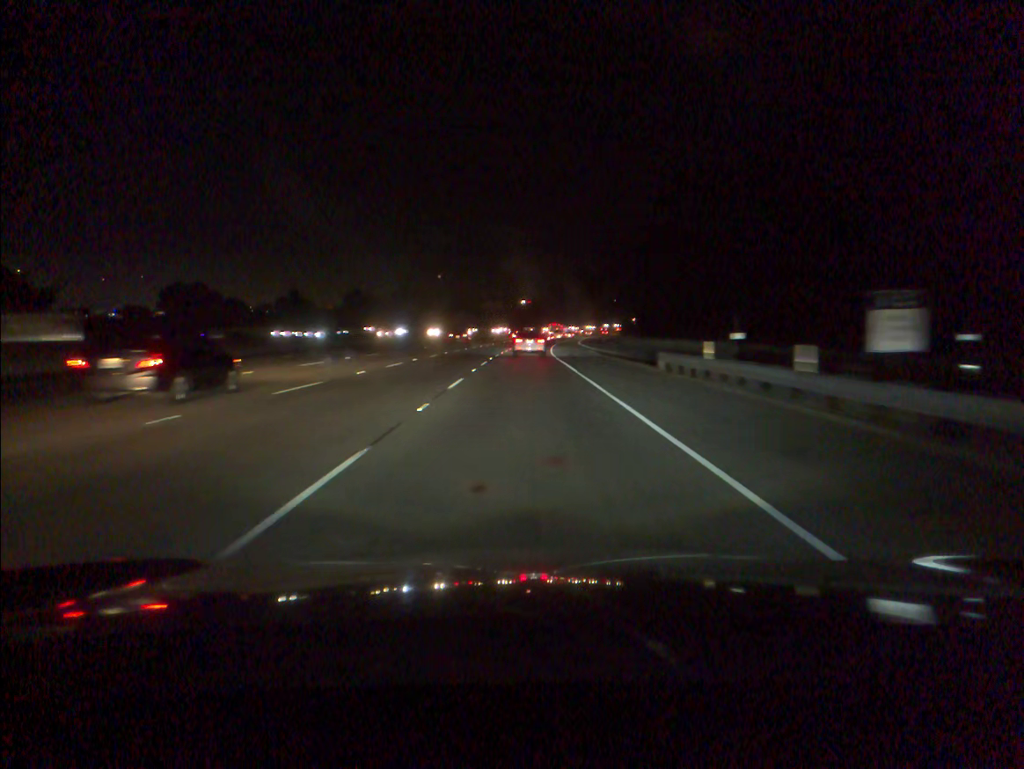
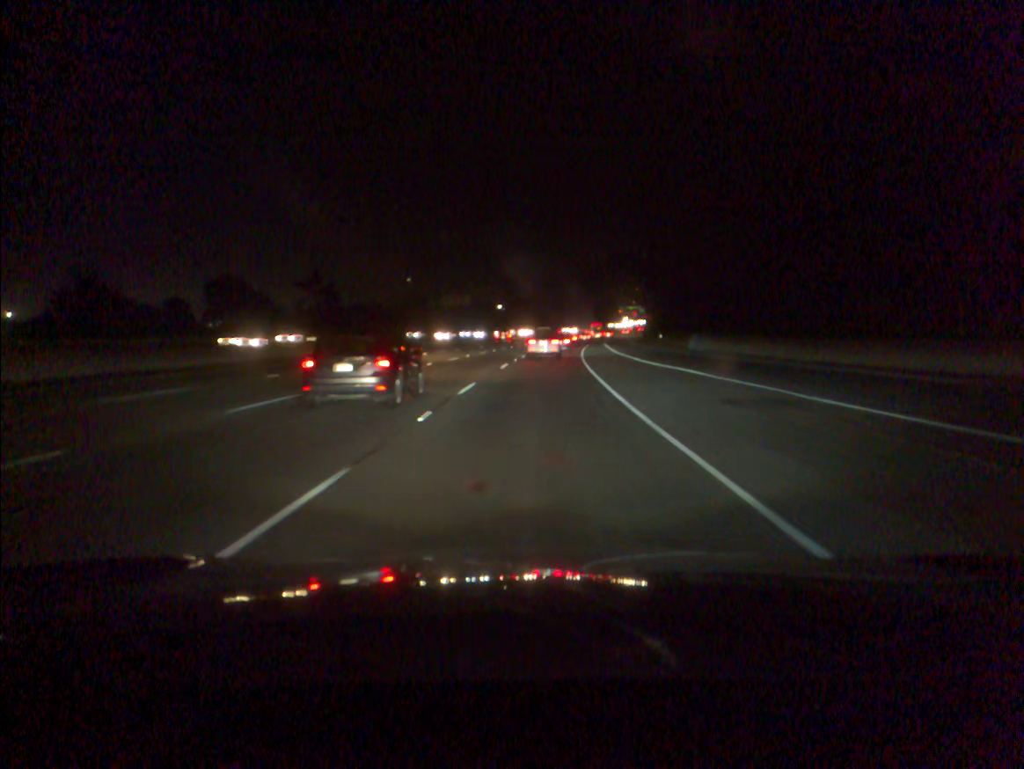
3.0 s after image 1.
(+0.7, +73.8) m; +2°
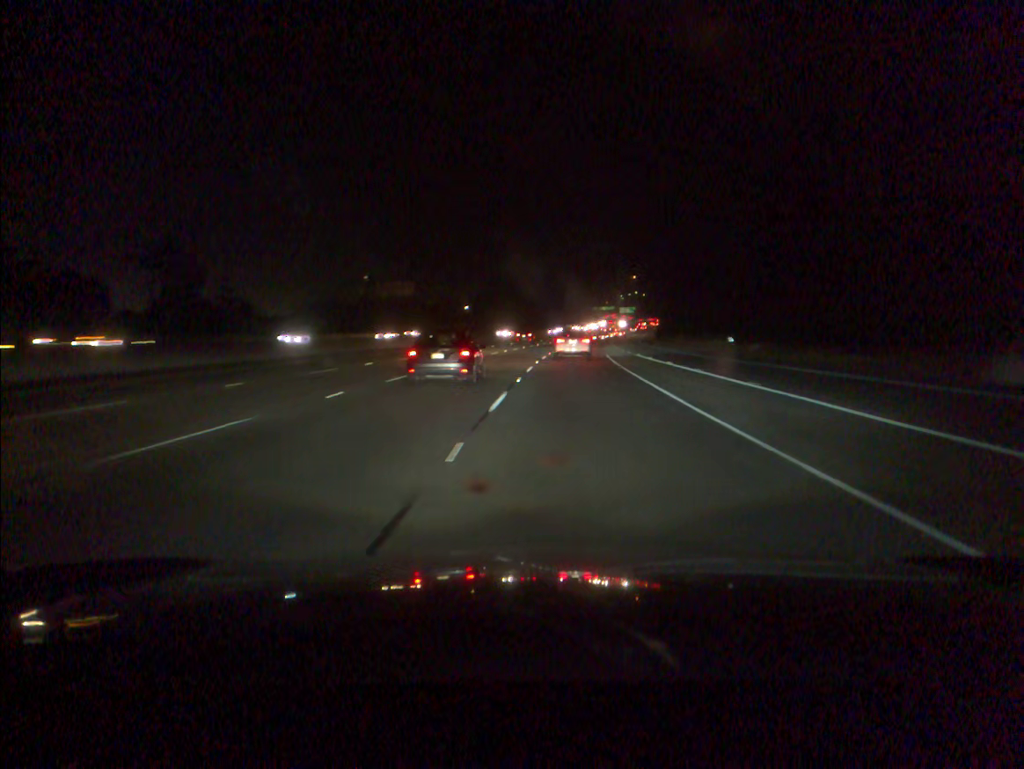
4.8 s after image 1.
(+0.8, +48.1) m; +2°
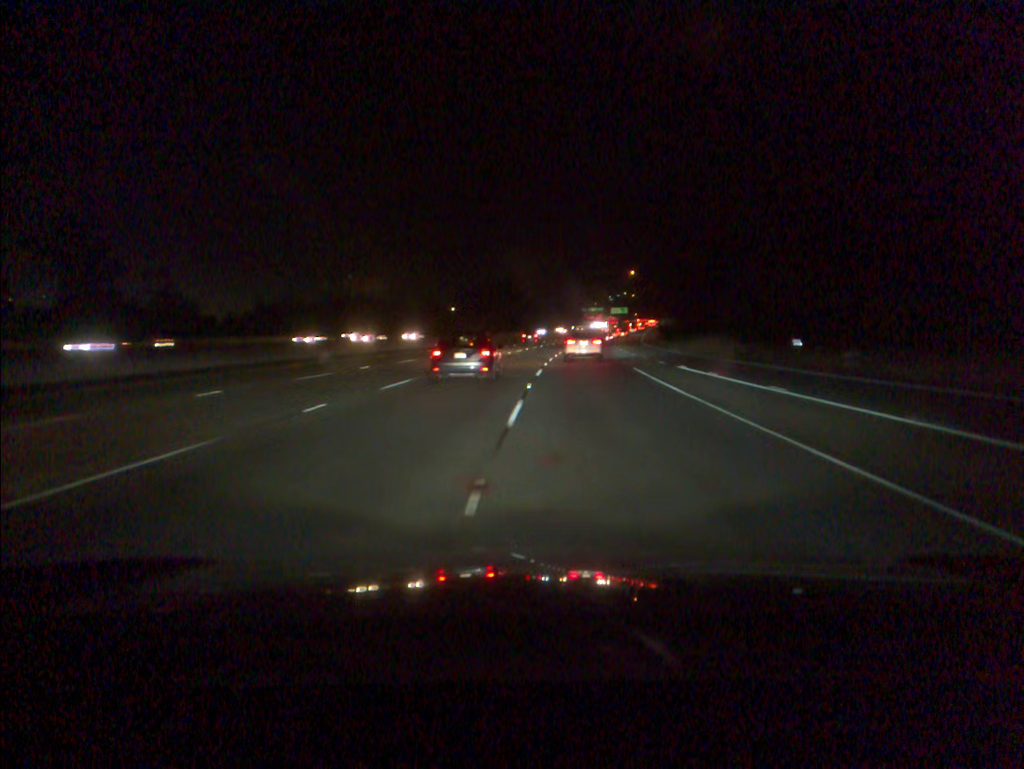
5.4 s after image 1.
(+0.1, +16.6) m; +1°
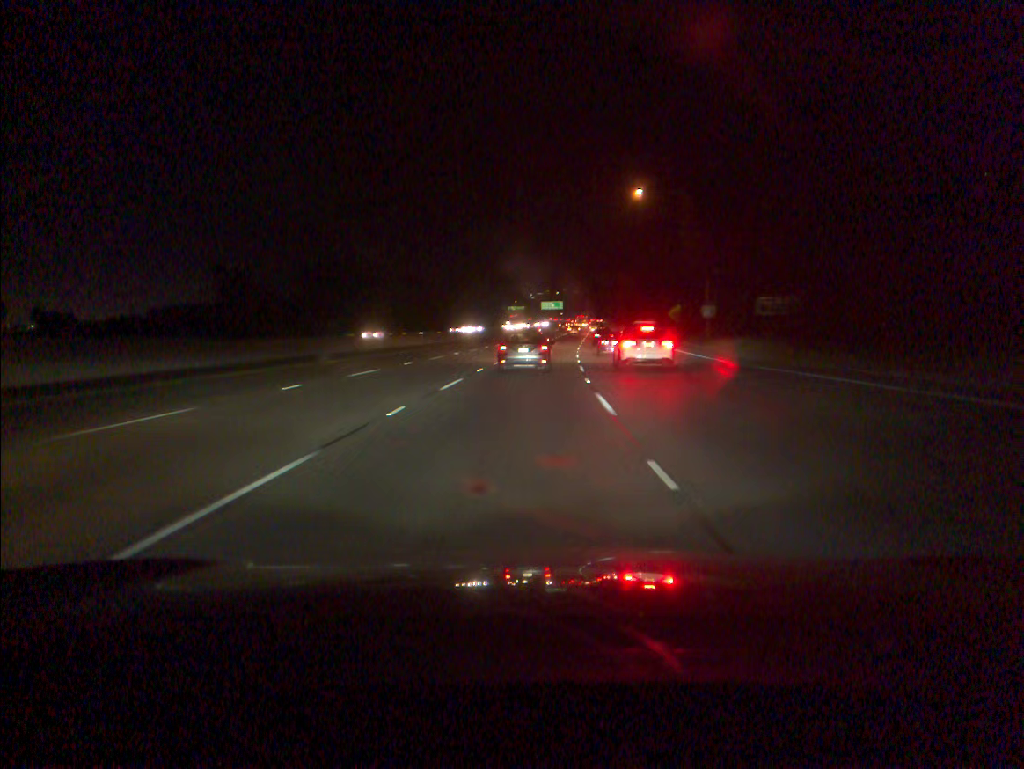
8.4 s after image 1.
(+4.3, +85.9) m; +6°
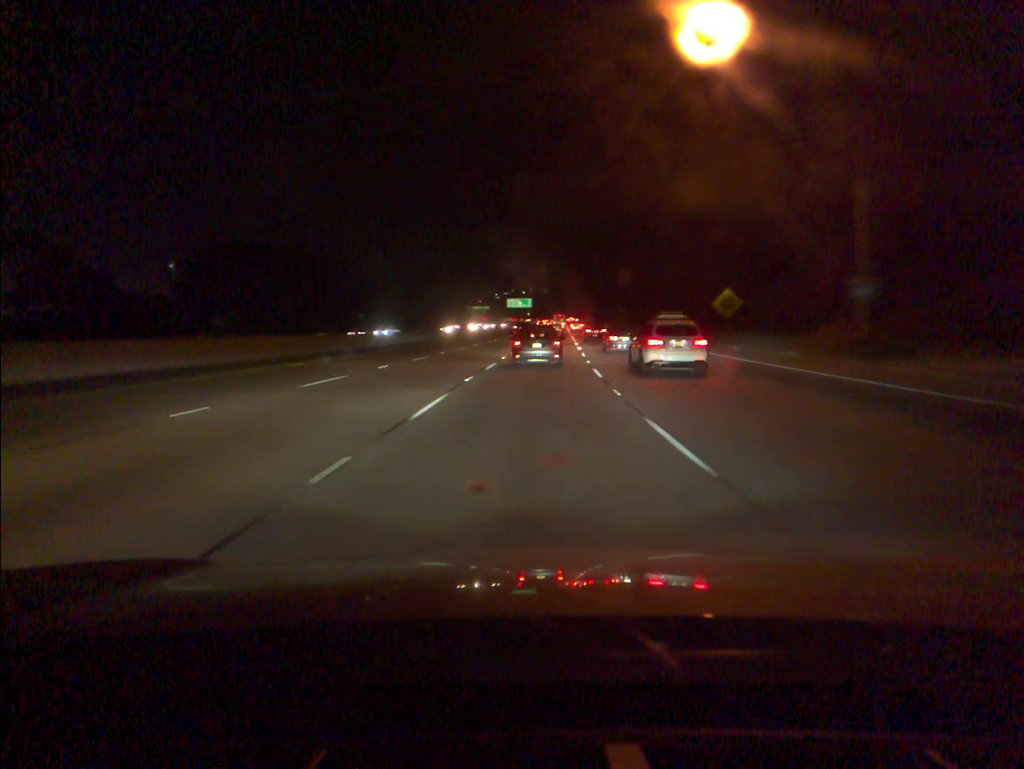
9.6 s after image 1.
(+0.7, +34.8) m; +2°
